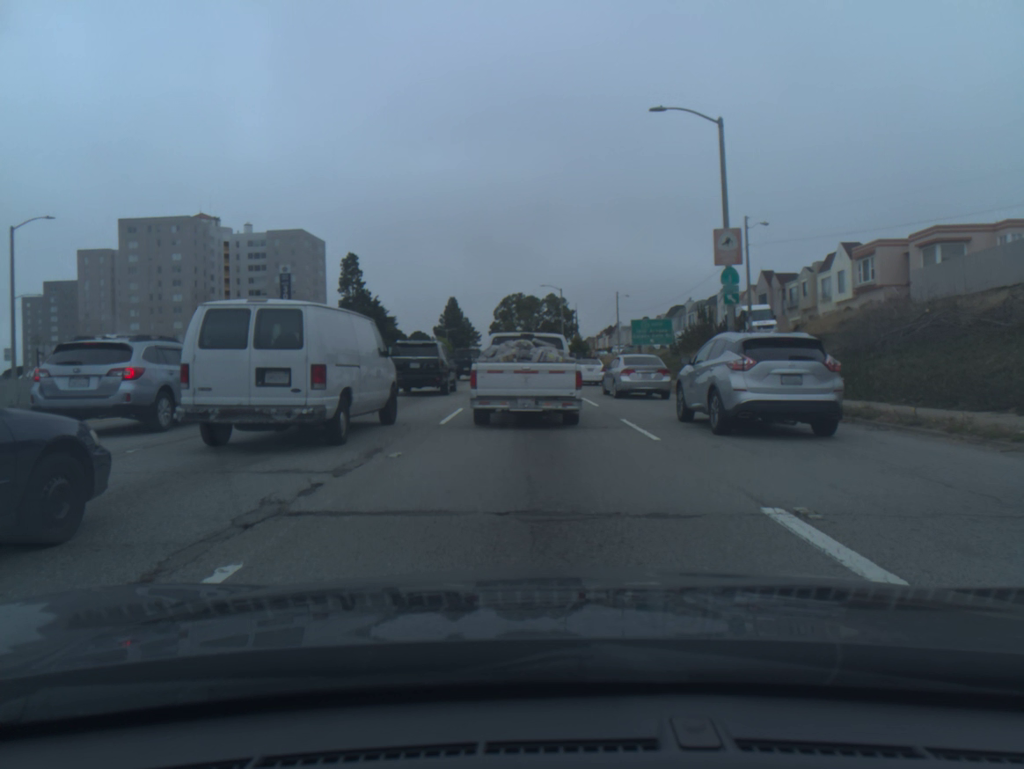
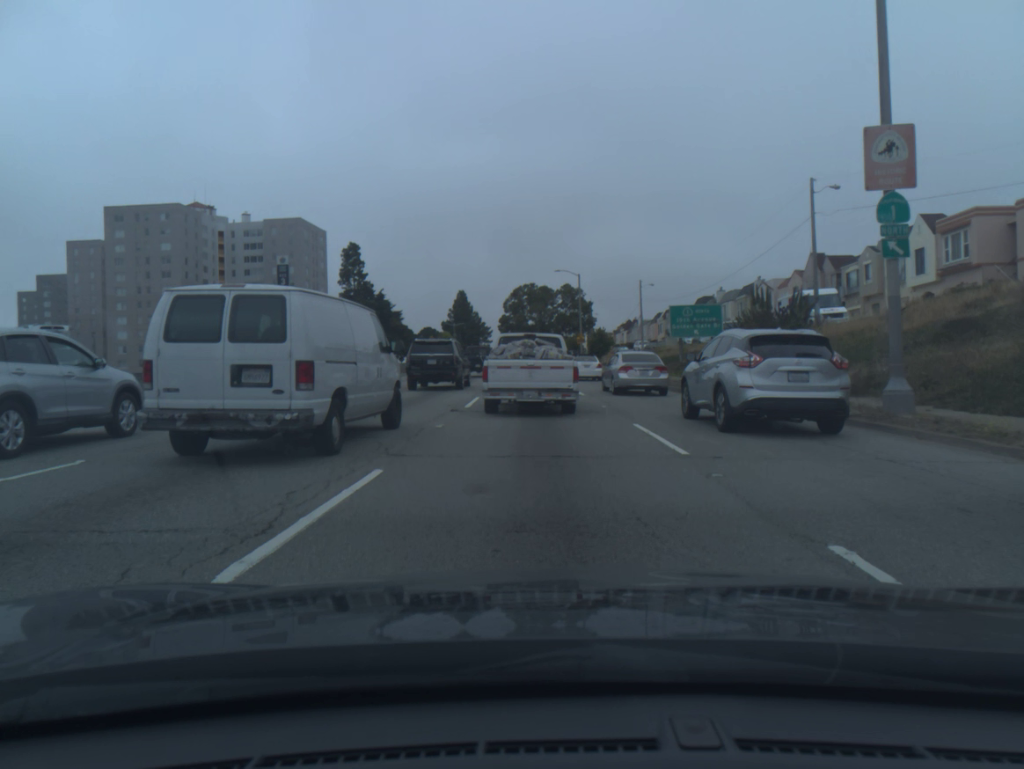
(-0.1, +10.9) m; -1°
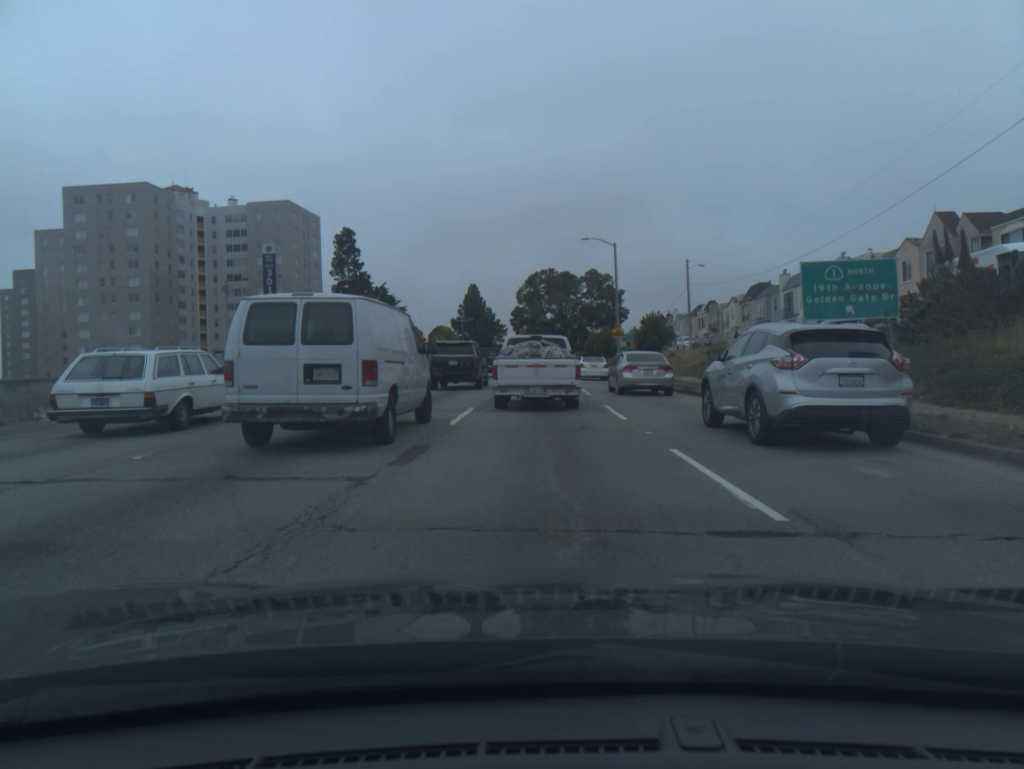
(-0.2, +19.5) m; -1°
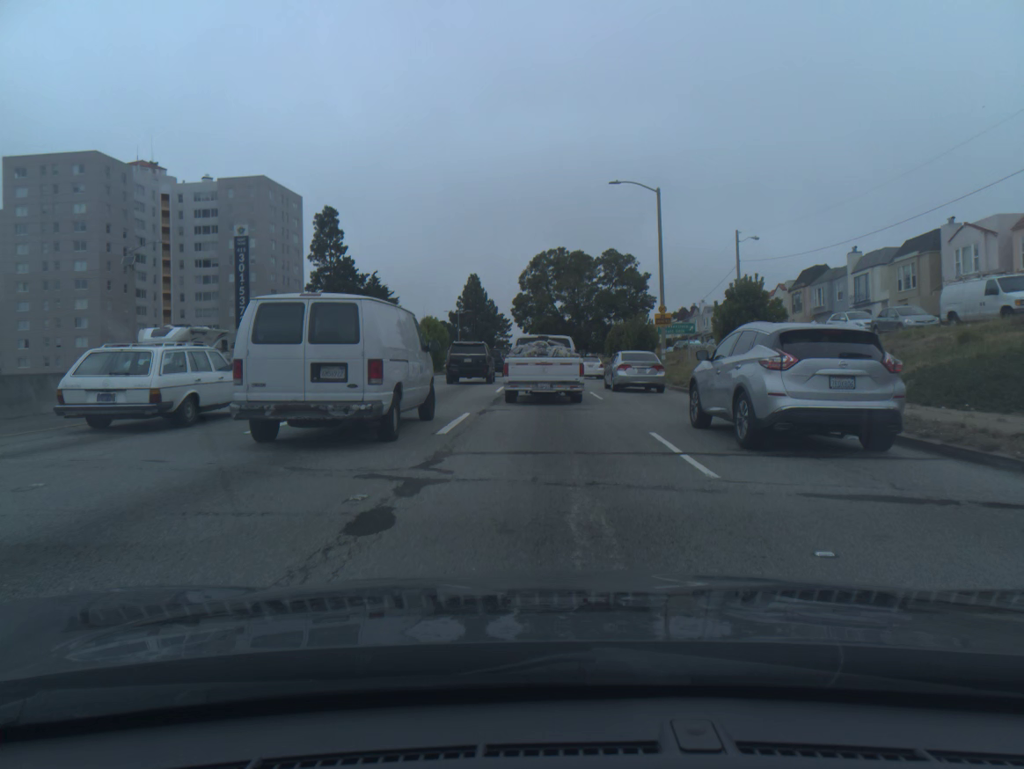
(-0.1, +17.2) m; -1°
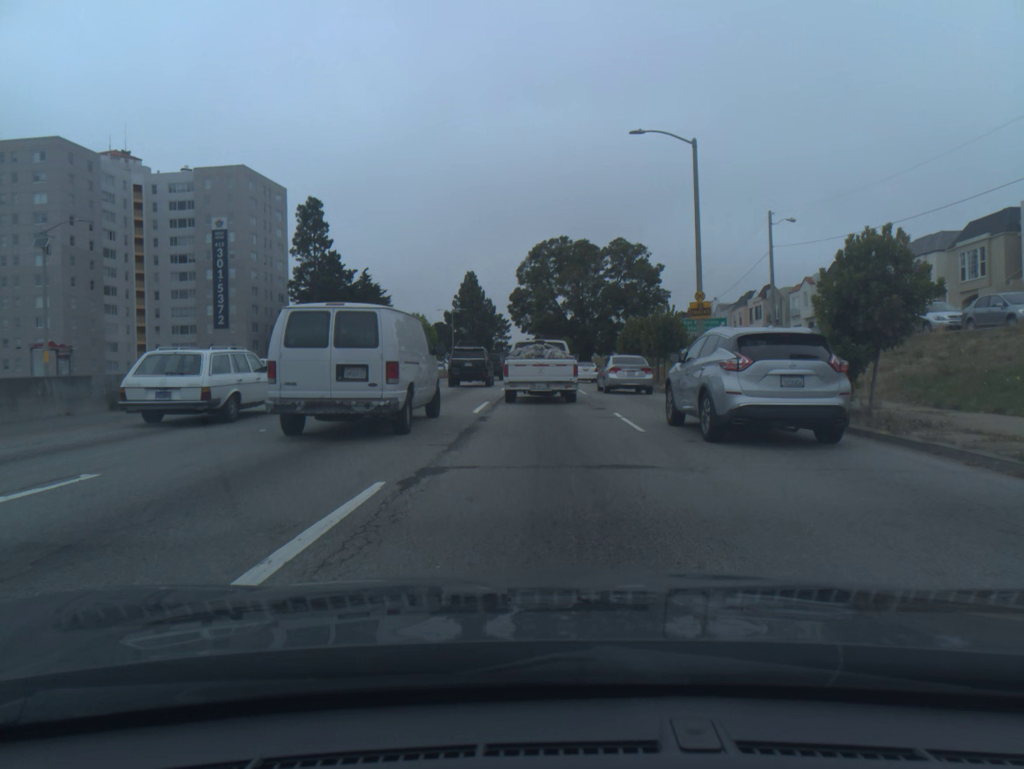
(0.0, +8.8) m; 0°
